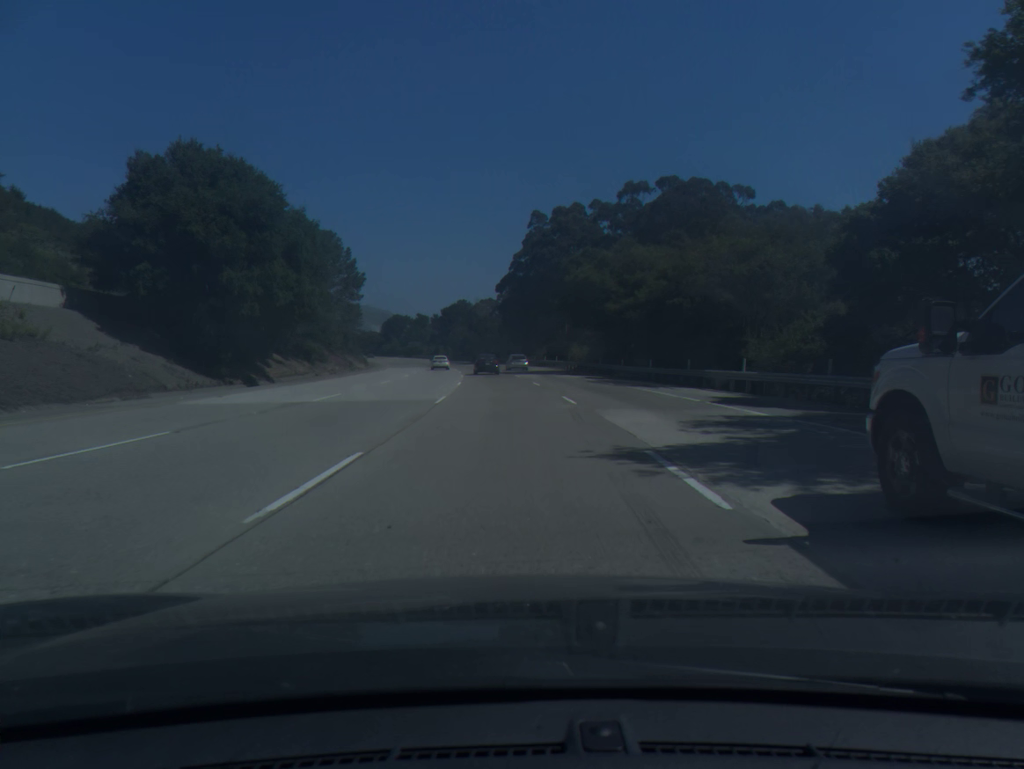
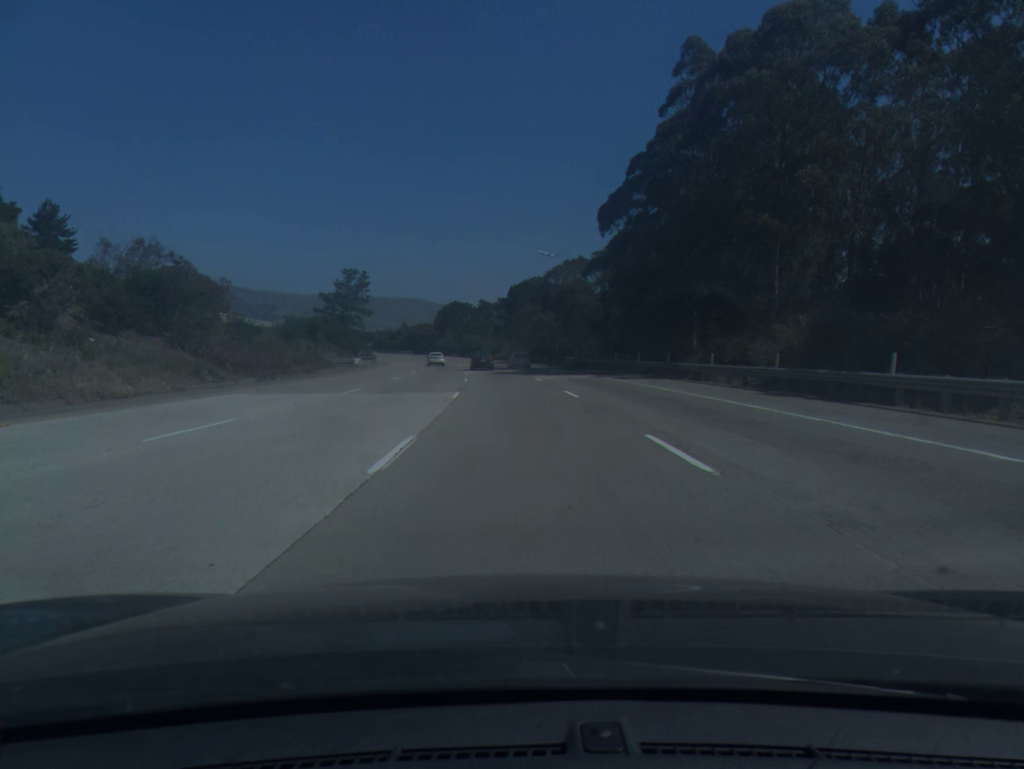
(-3.9, +71.1) m; -6°
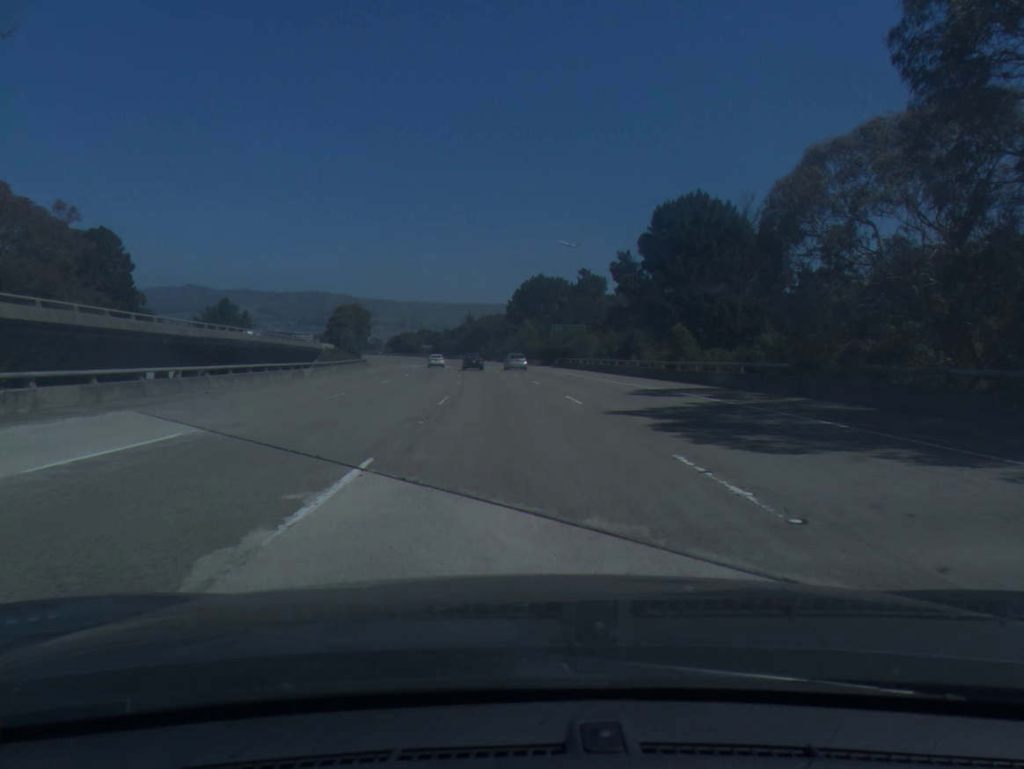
(-5.6, +90.0) m; -7°
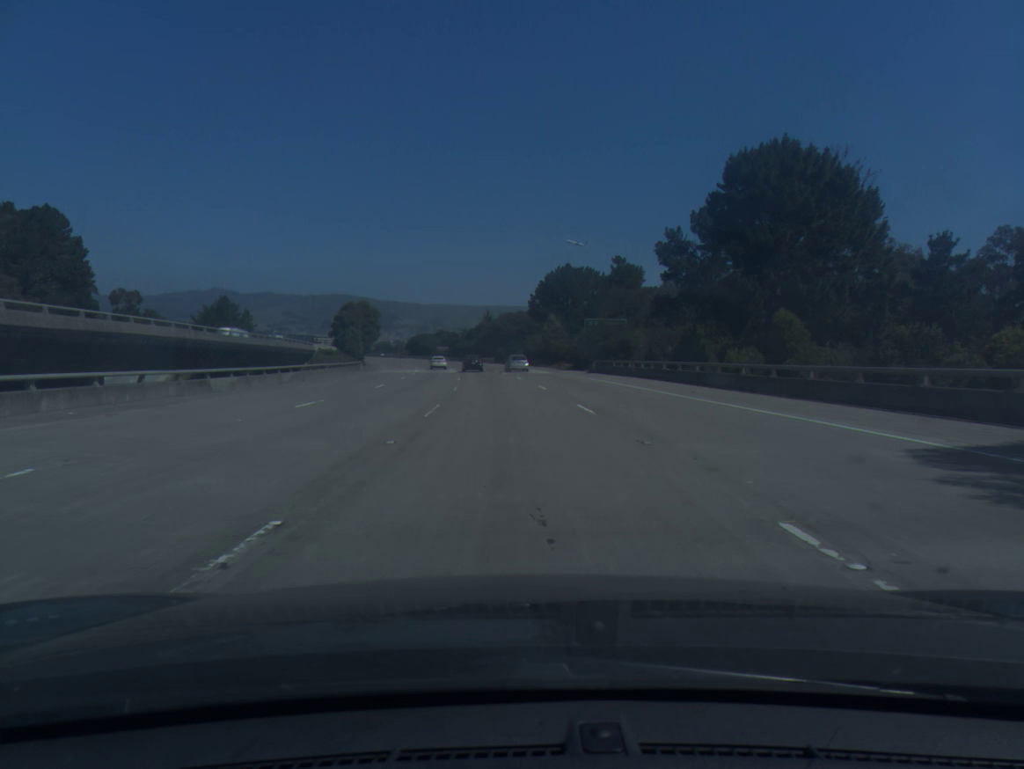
(-0.3, +18.4) m; -2°
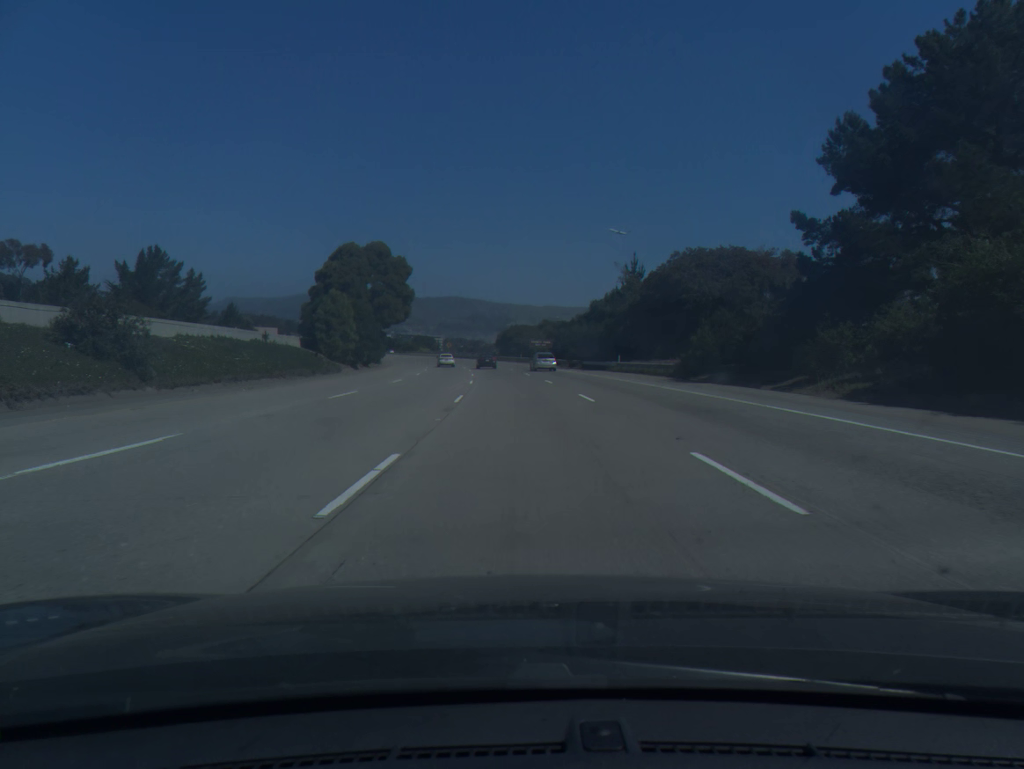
(-6.8, +93.1) m; -8°
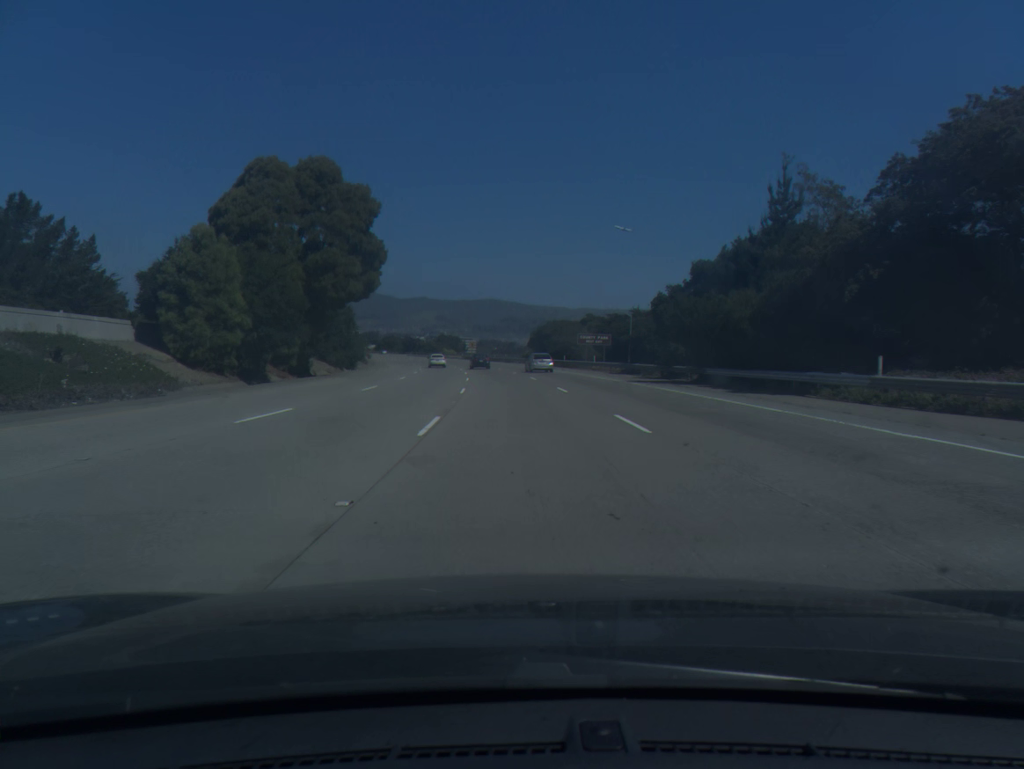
(-0.8, +37.7) m; -2°
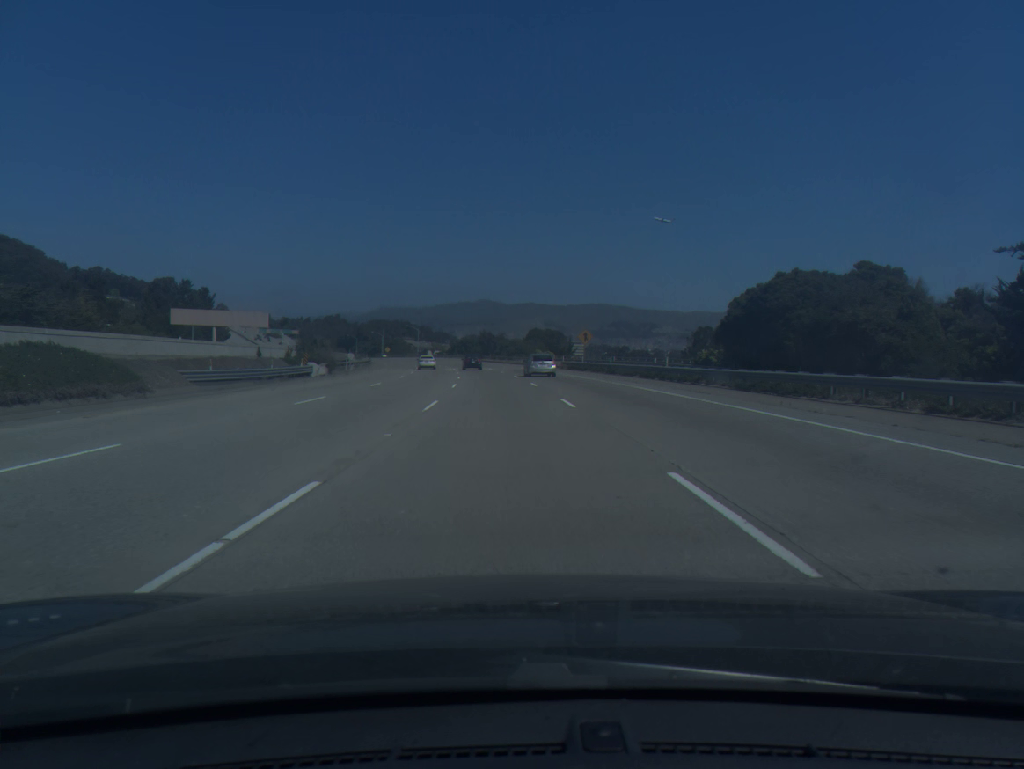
(-6.1, +95.8) m; -8°
